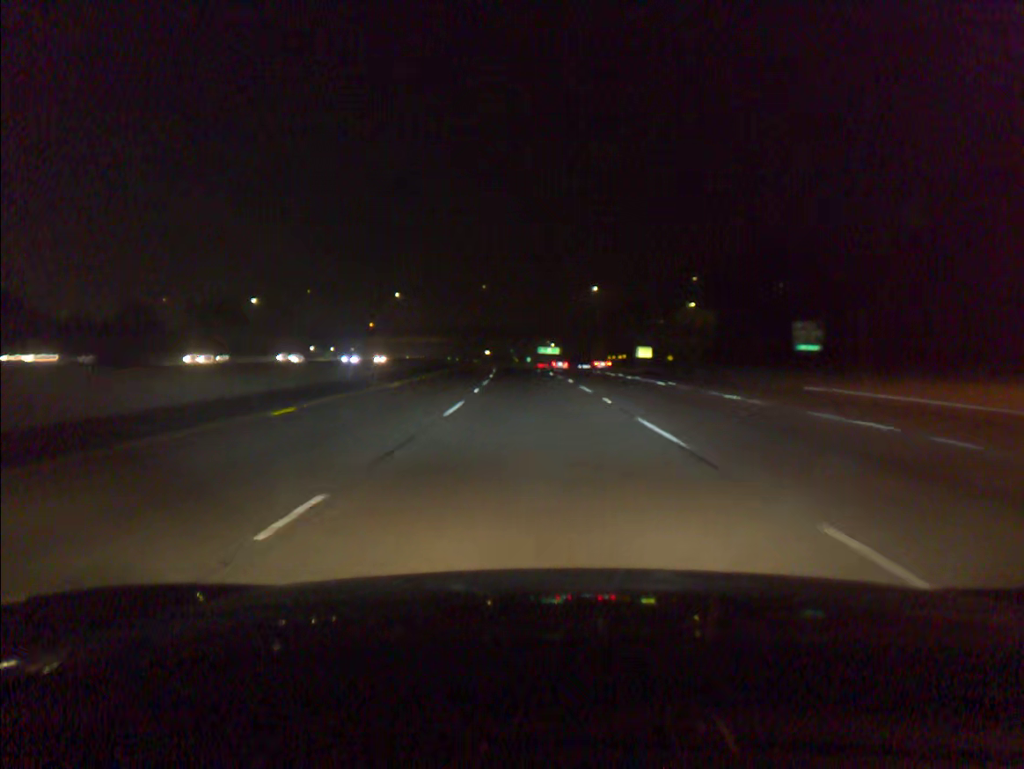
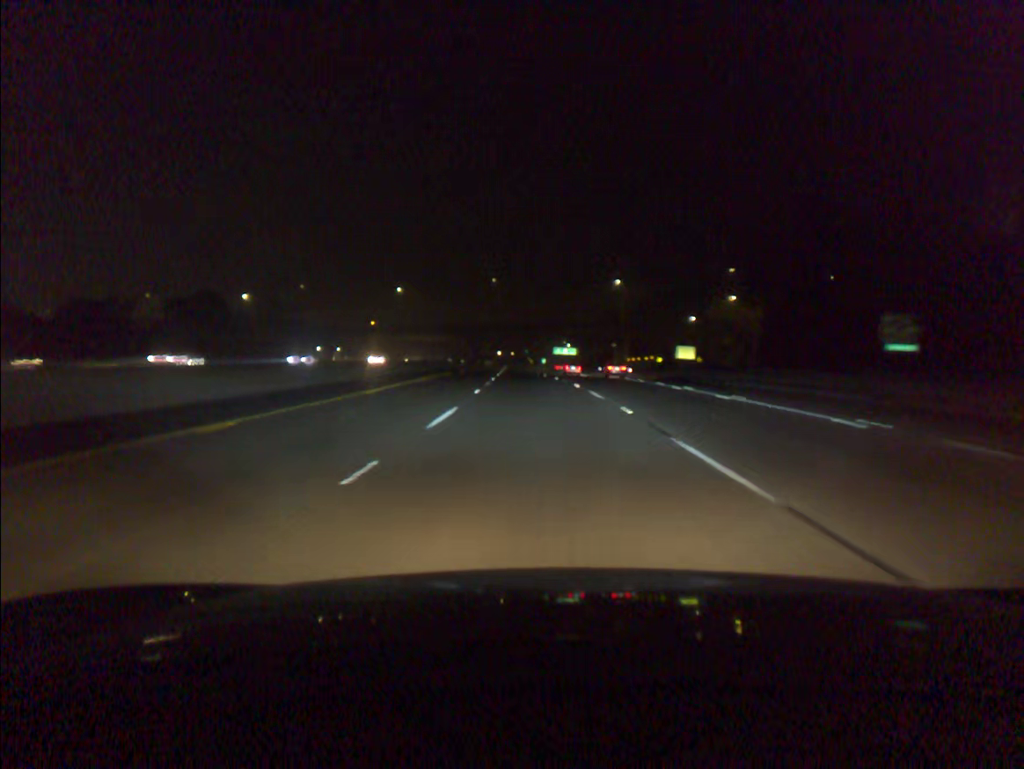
(-0.2, +18.0) m; -1°
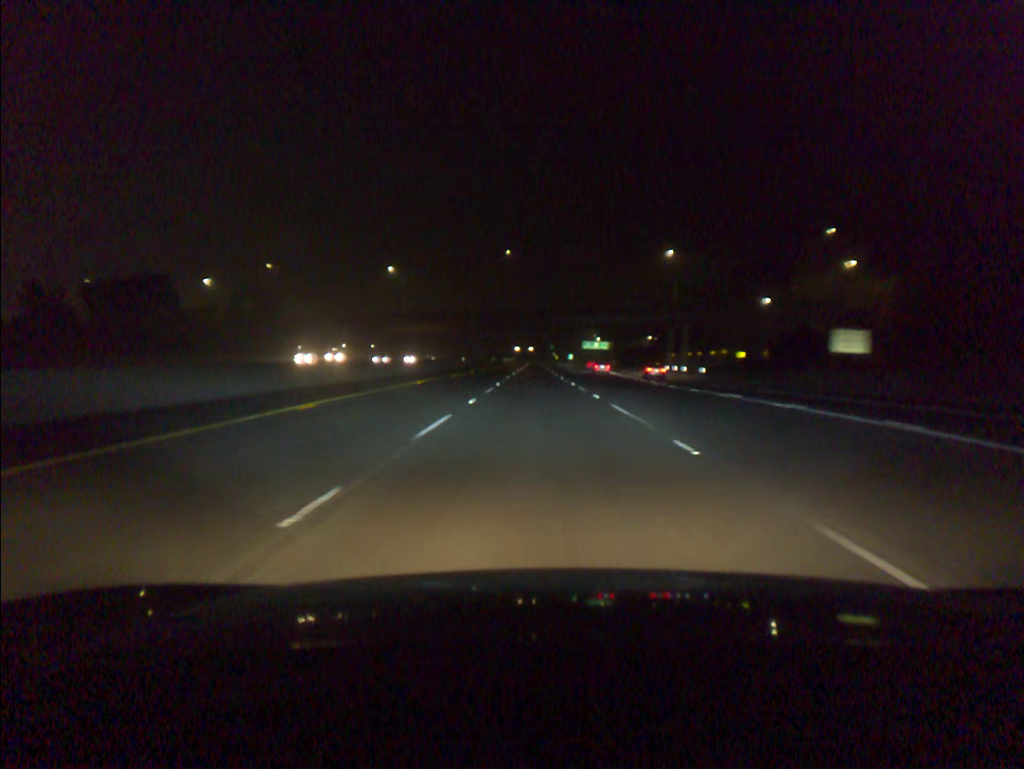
(-0.6, +36.3) m; -2°
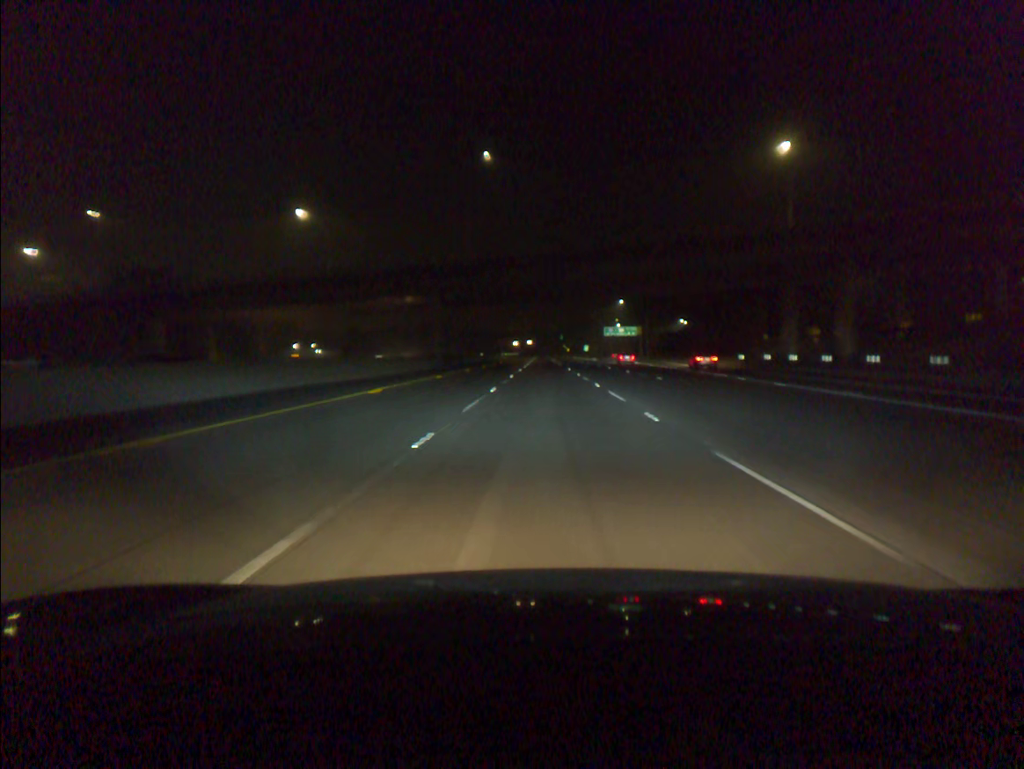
(-0.5, +54.9) m; -1°
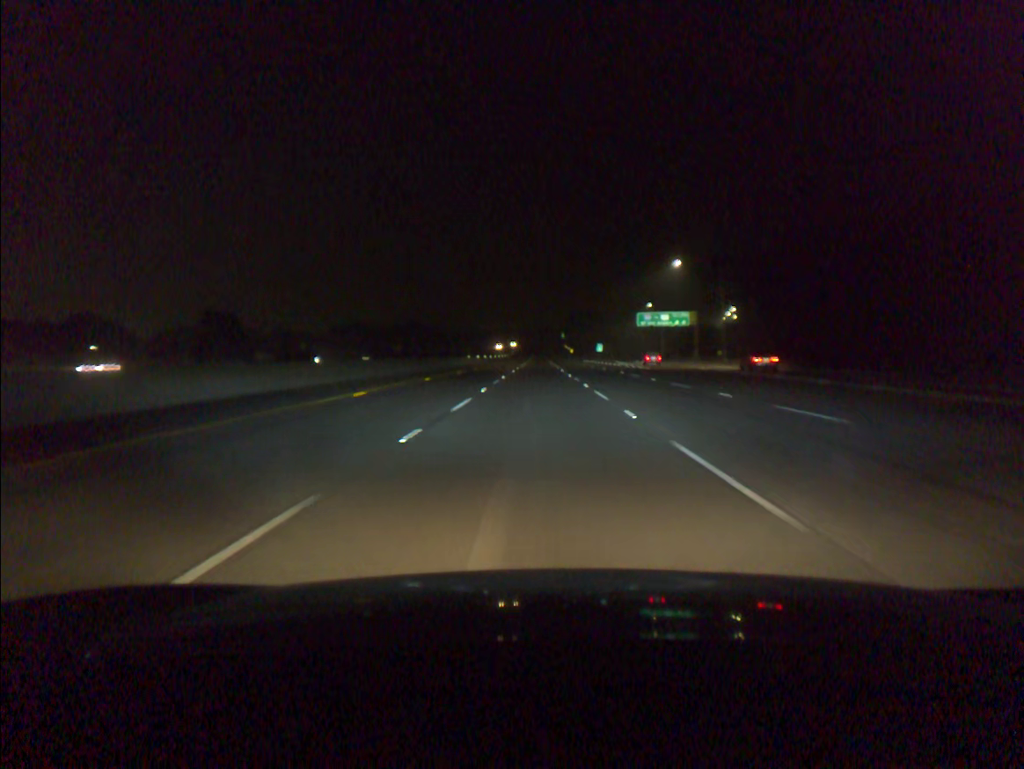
(+0.4, +73.6) m; 0°
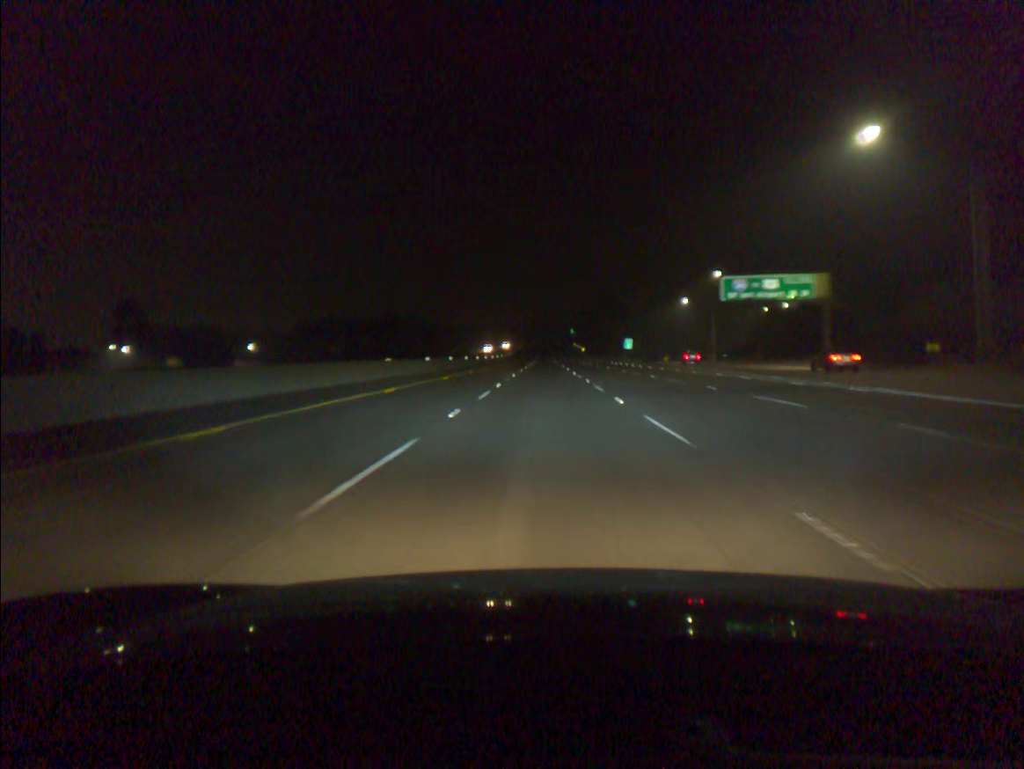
(-0.2, +55.0) m; 0°
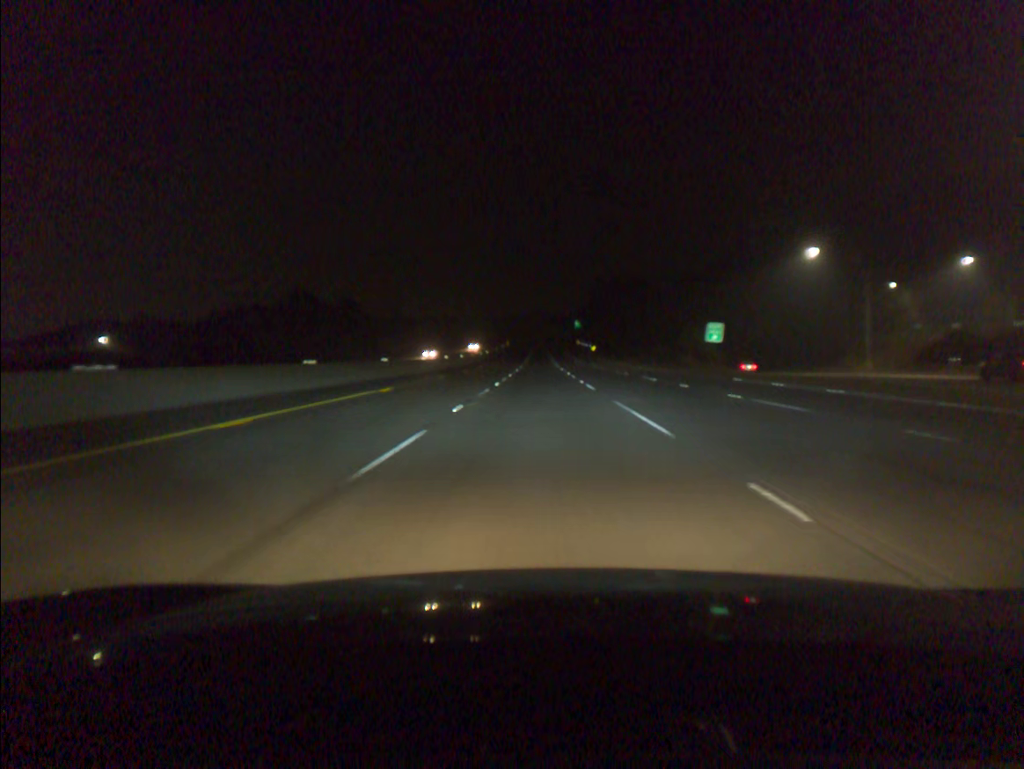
(+0.3, +72.9) m; 0°
